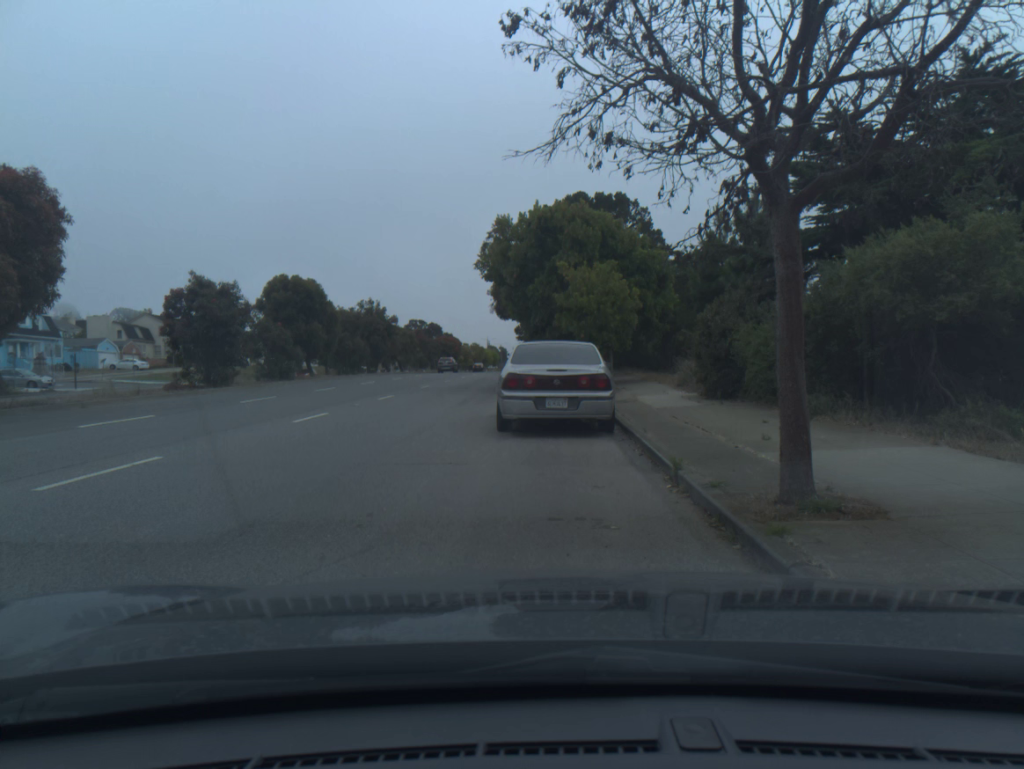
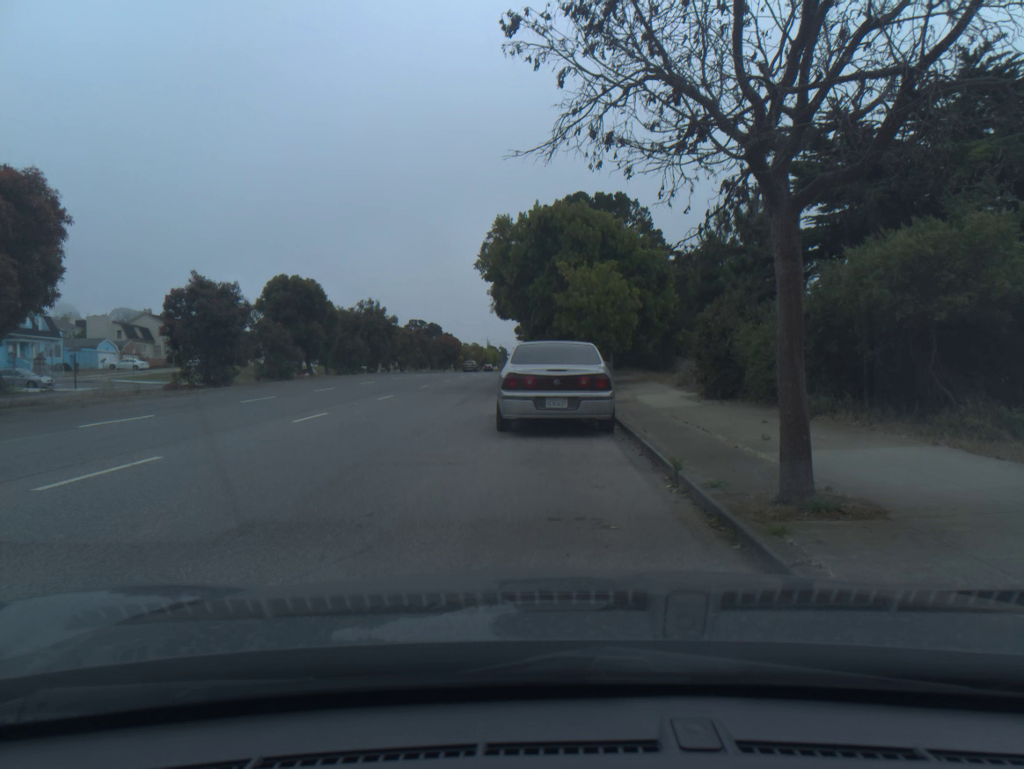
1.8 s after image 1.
(0.0, 0.0) m; 0°
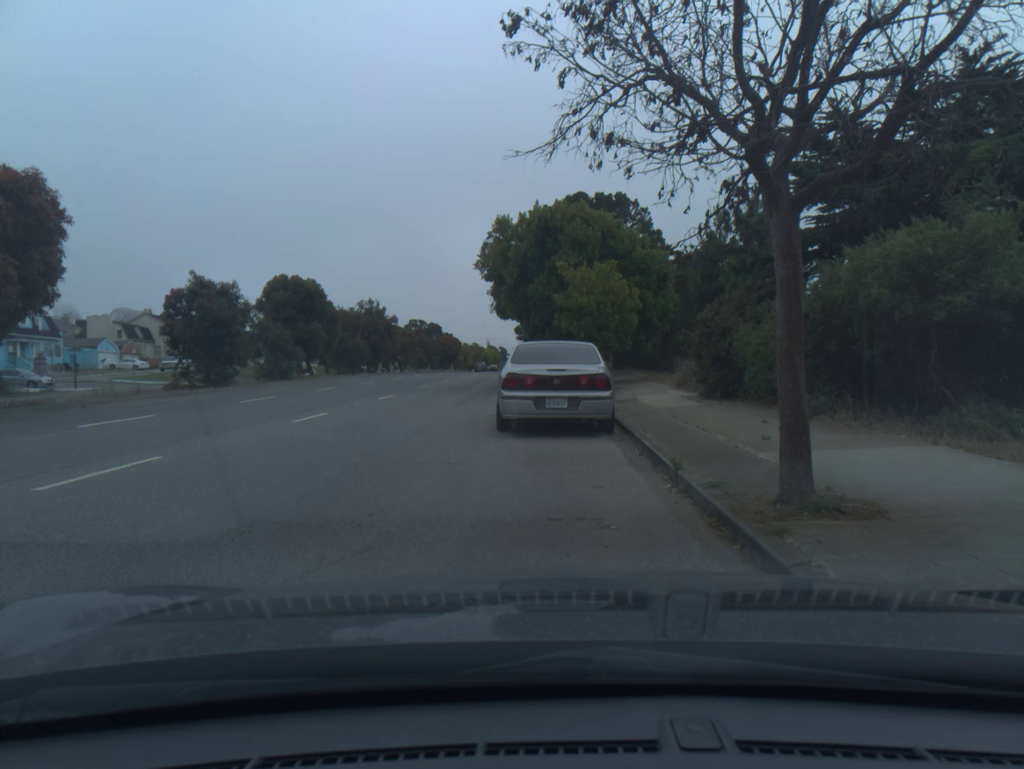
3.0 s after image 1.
(0.0, 0.0) m; 0°
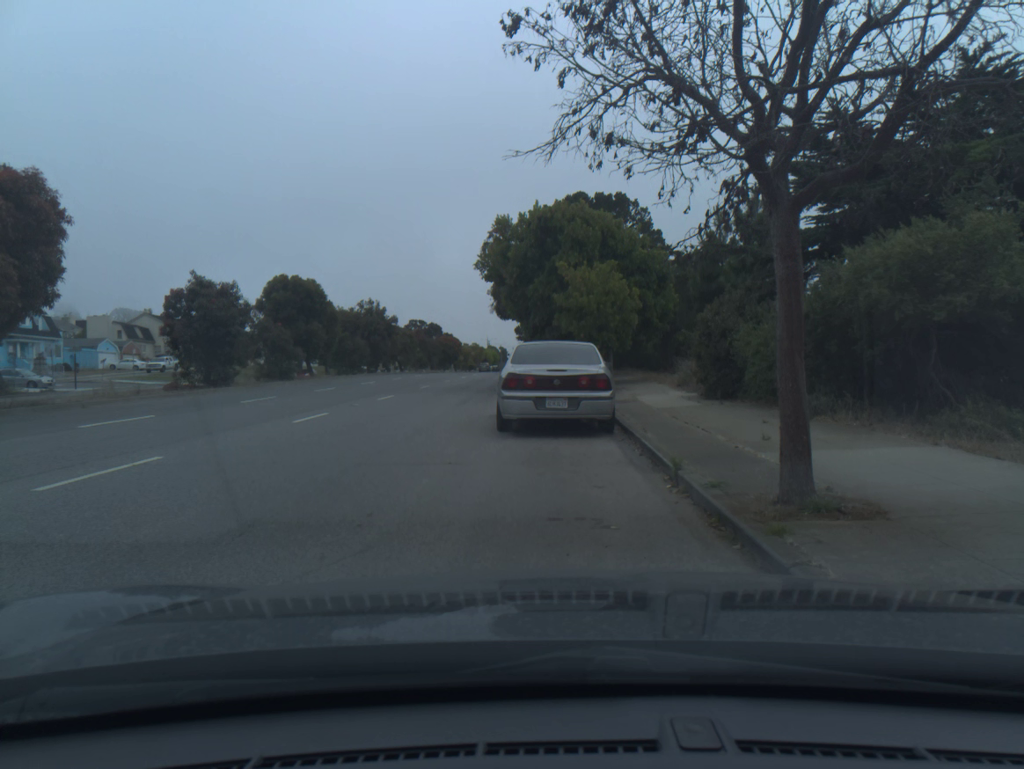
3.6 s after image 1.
(0.0, 0.0) m; 0°
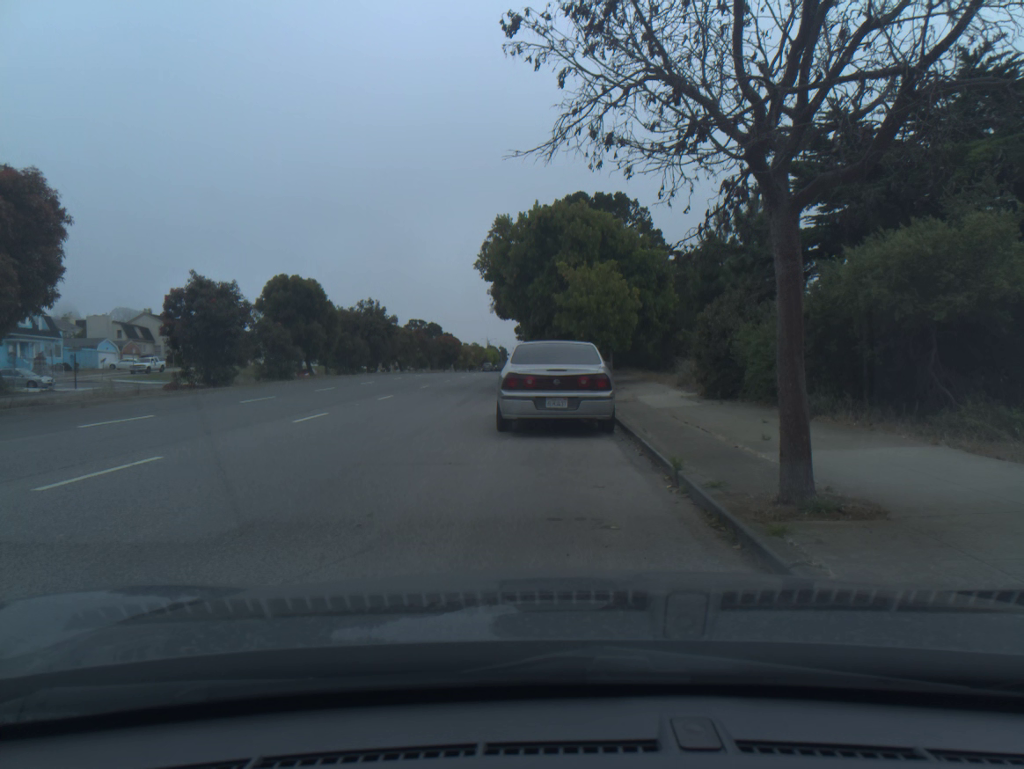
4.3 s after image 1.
(0.0, 0.0) m; 0°
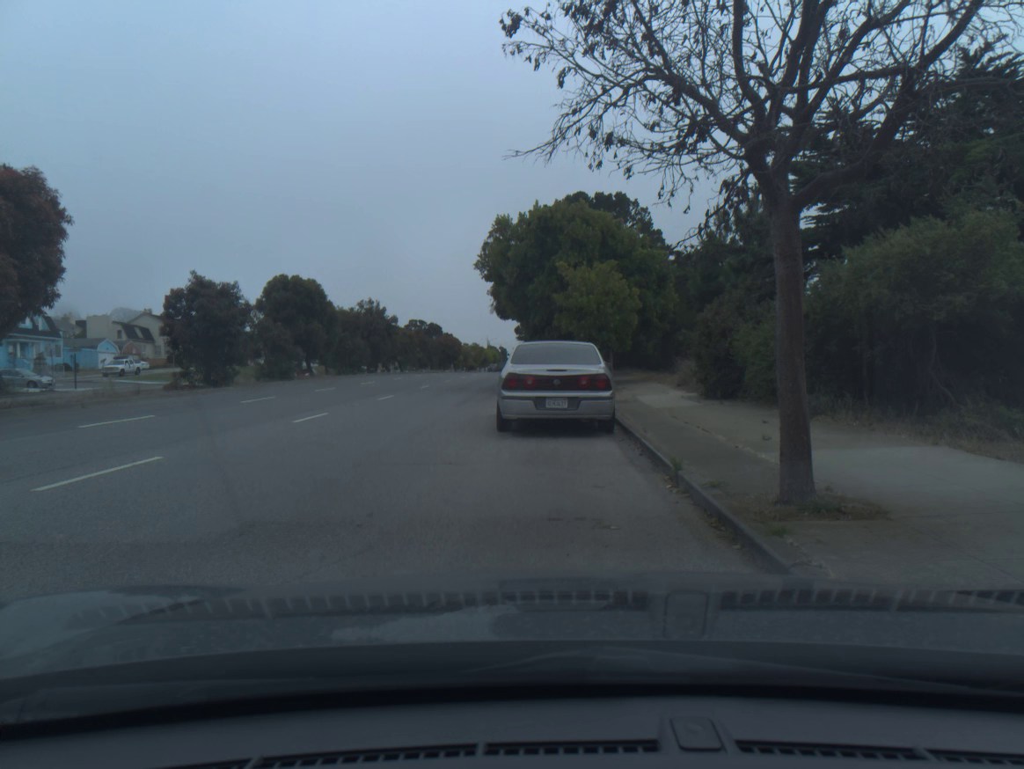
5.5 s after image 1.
(0.0, 0.0) m; 0°
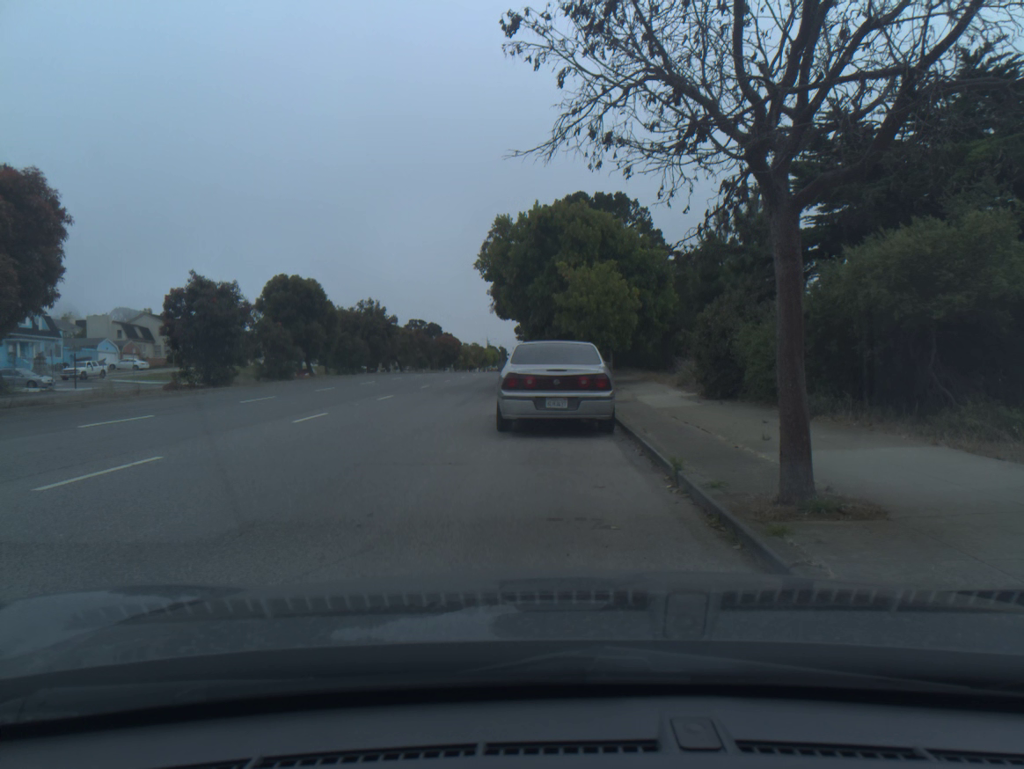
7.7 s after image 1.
(0.0, 0.0) m; 0°
